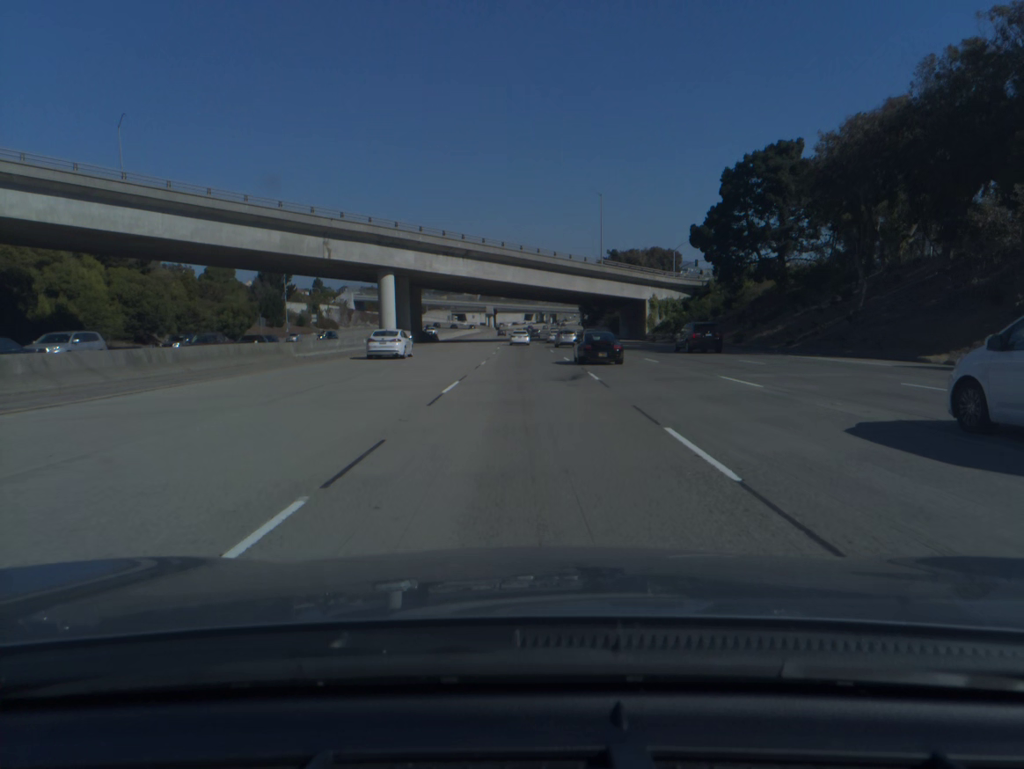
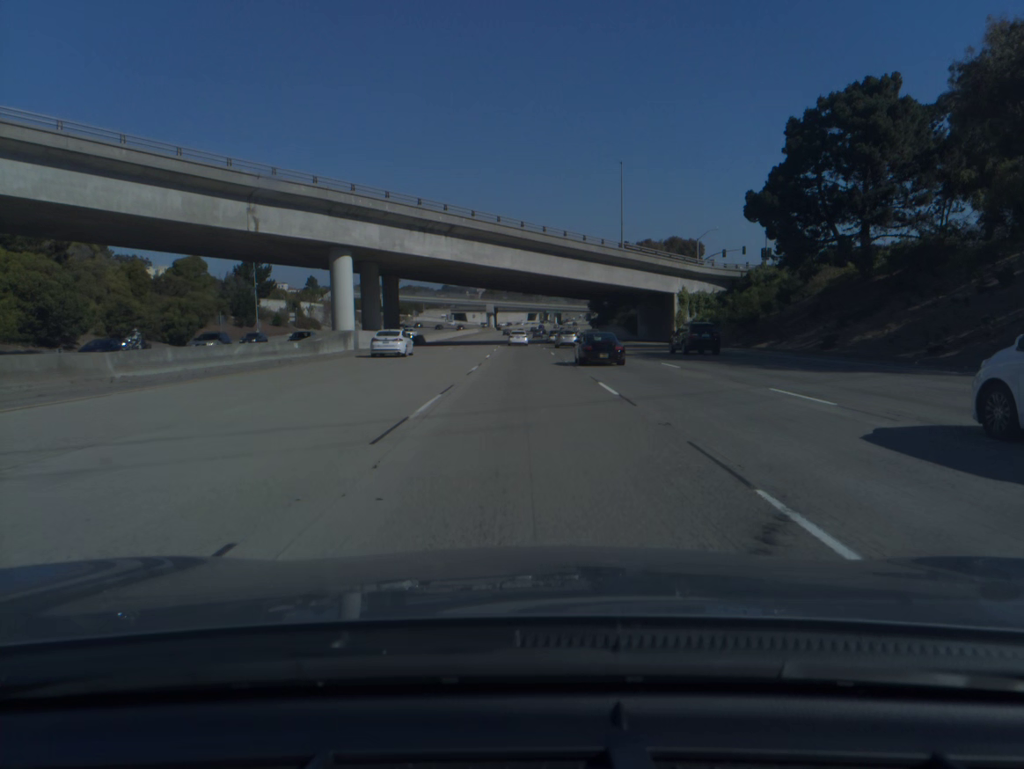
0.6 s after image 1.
(0.0, +18.9) m; 0°
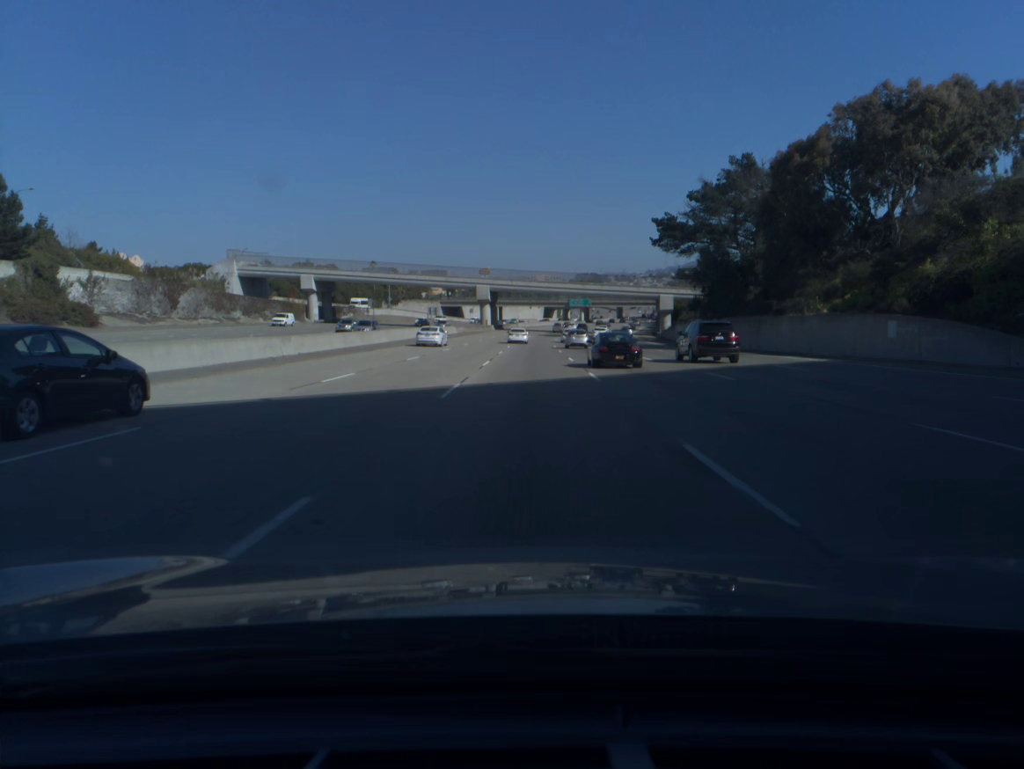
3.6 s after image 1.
(-1.4, +95.4) m; -1°
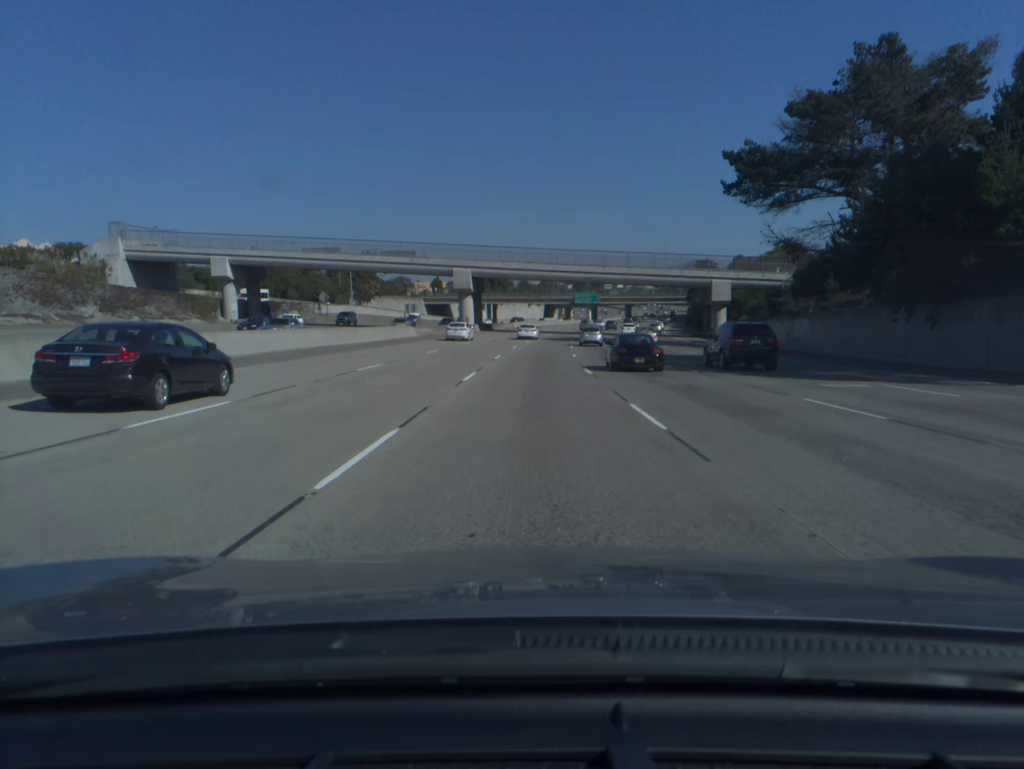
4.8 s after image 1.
(0.0, +38.4) m; 0°
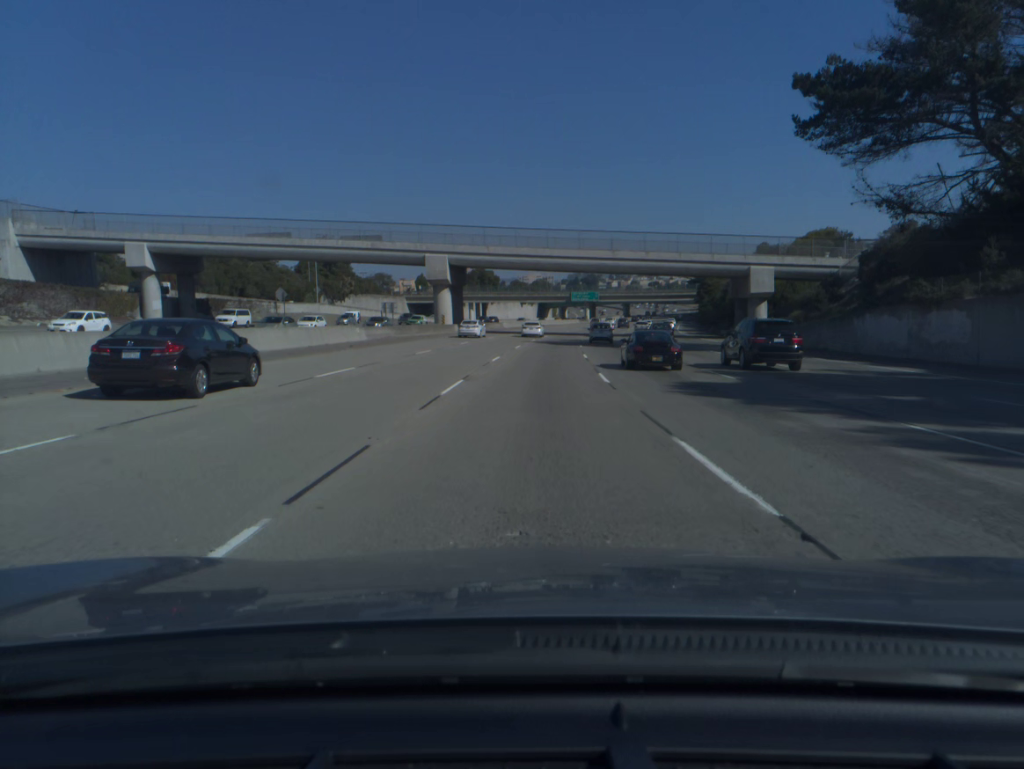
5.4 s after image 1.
(0.0, +19.2) m; 0°
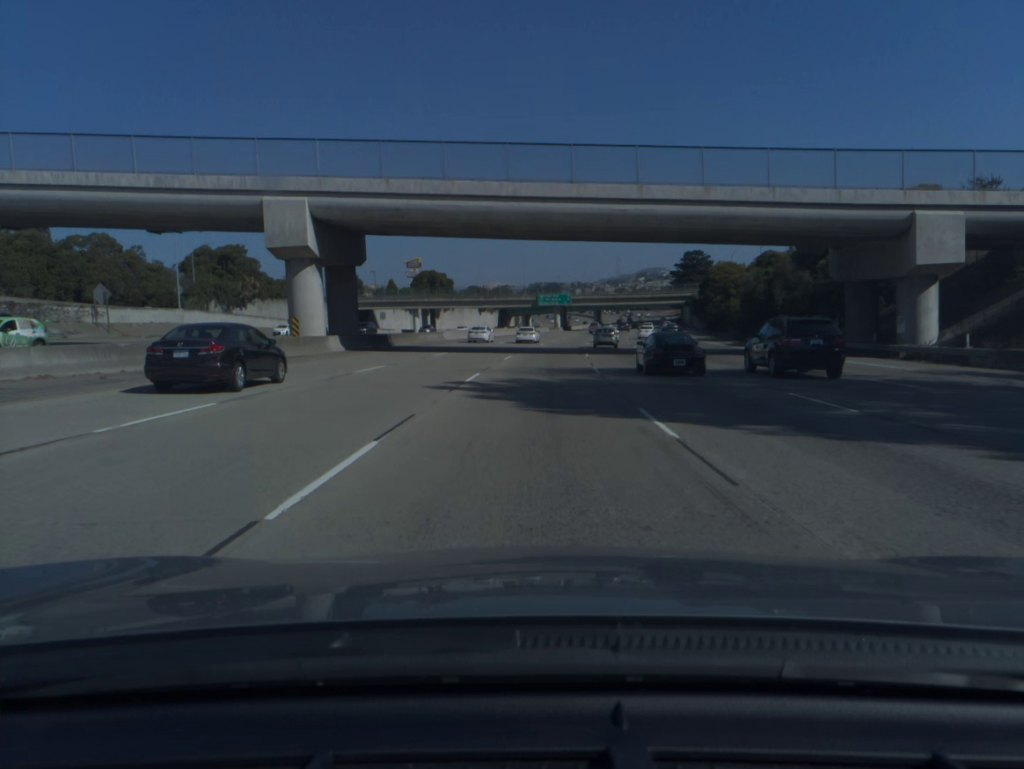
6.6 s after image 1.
(+0.7, +38.4) m; +3°
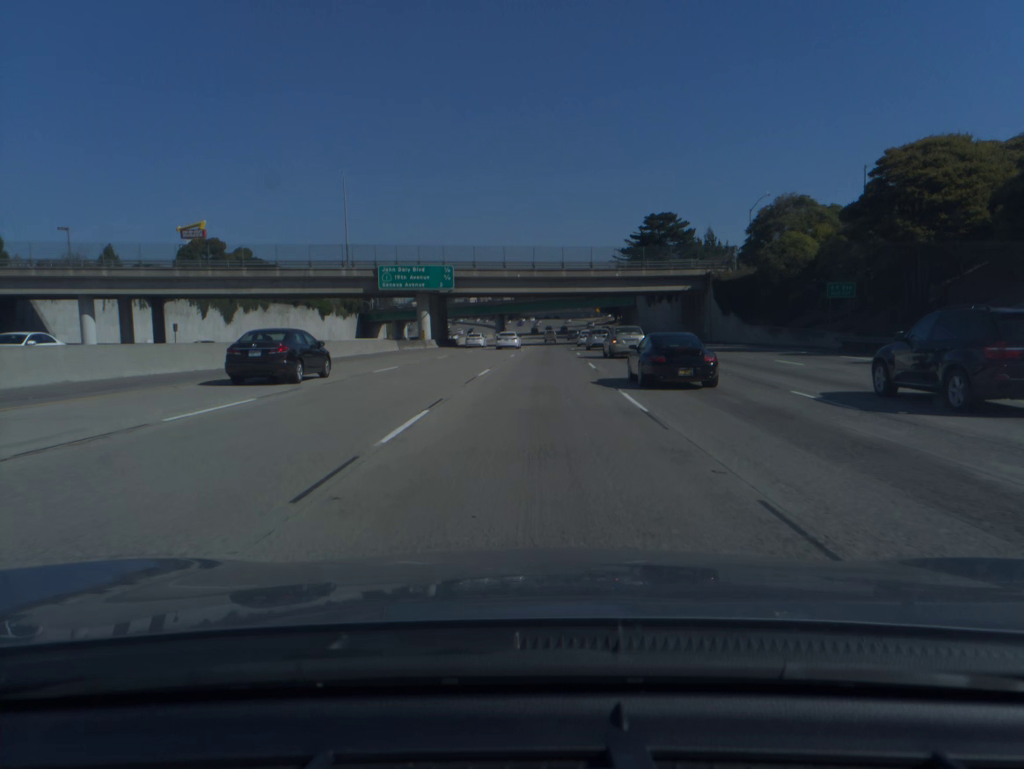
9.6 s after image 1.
(+6.2, +96.3) m; +7°
